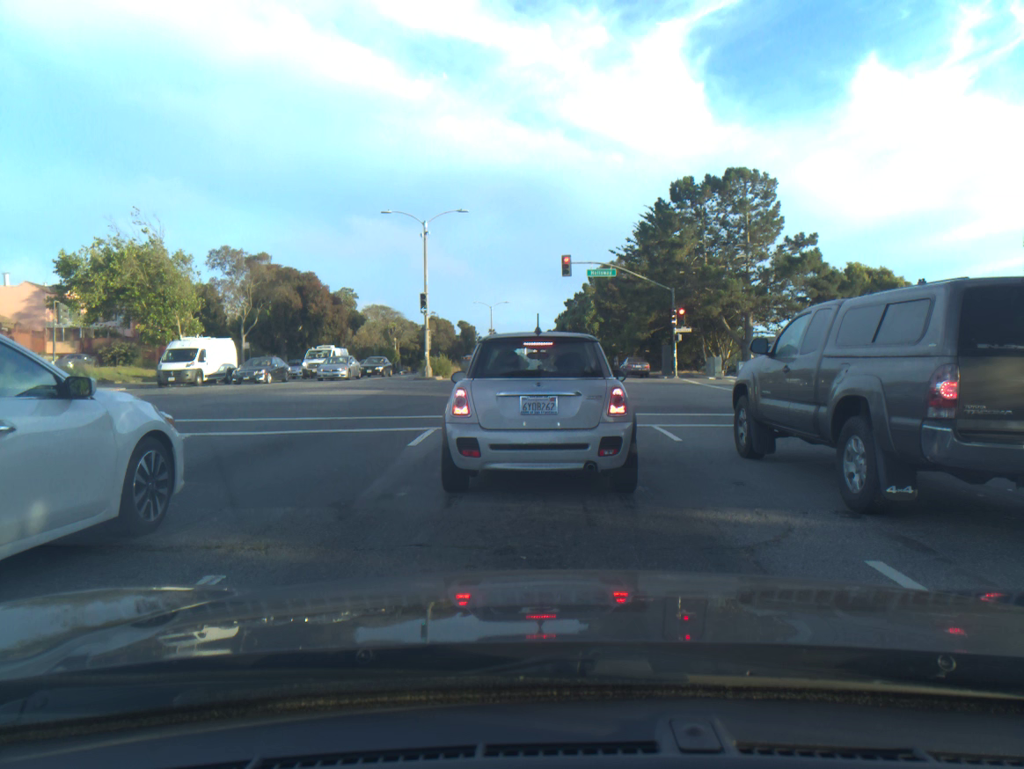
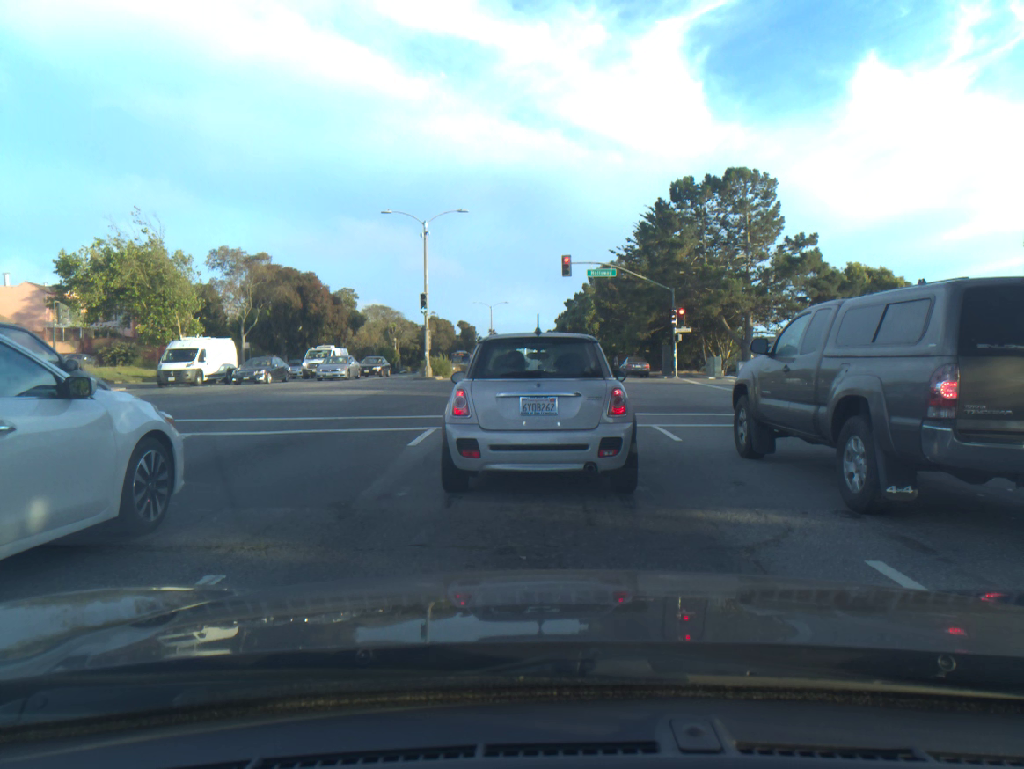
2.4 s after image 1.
(0.0, 0.0) m; 0°
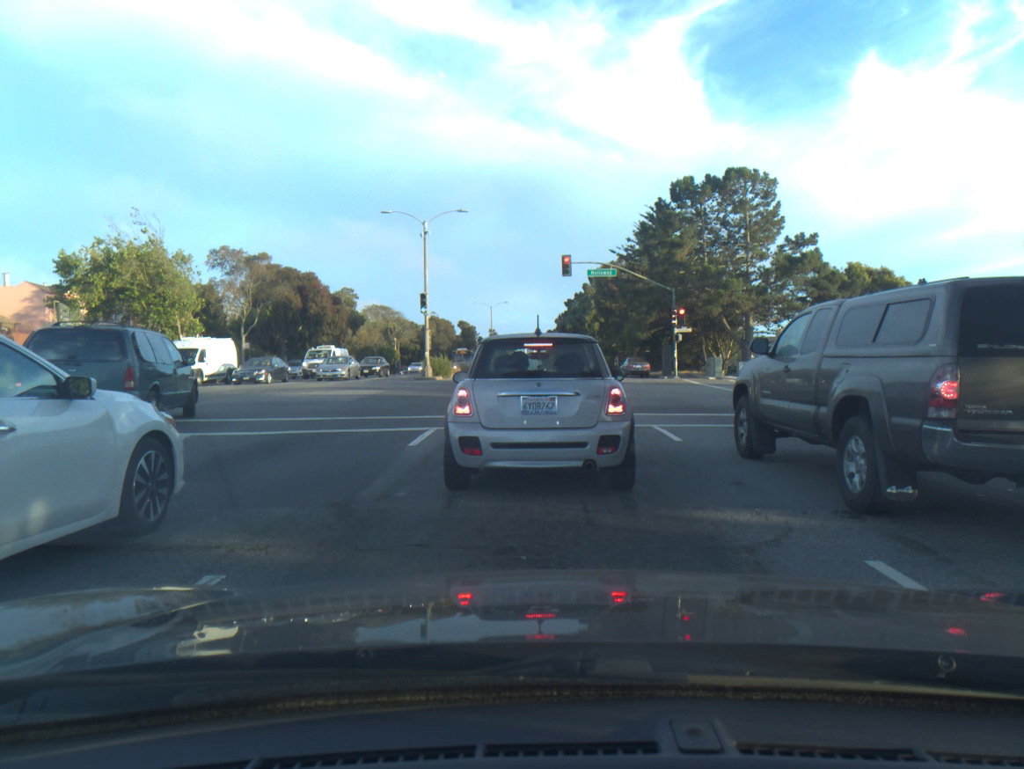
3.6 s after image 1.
(0.0, 0.0) m; 0°
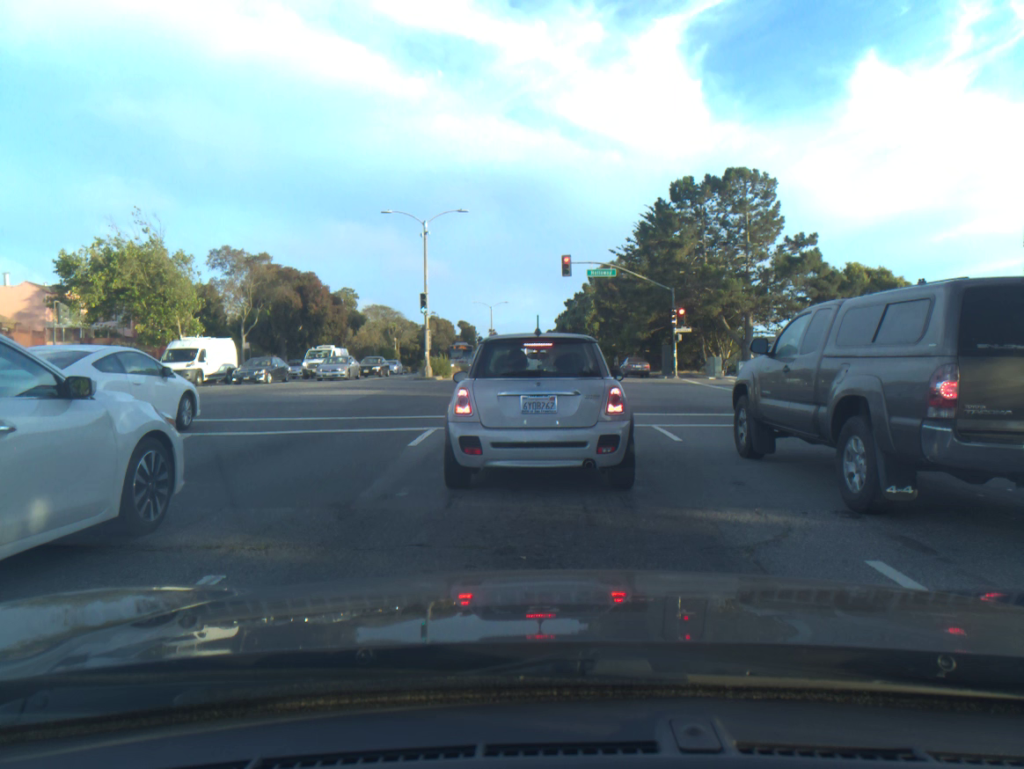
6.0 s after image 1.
(0.0, 0.0) m; 0°
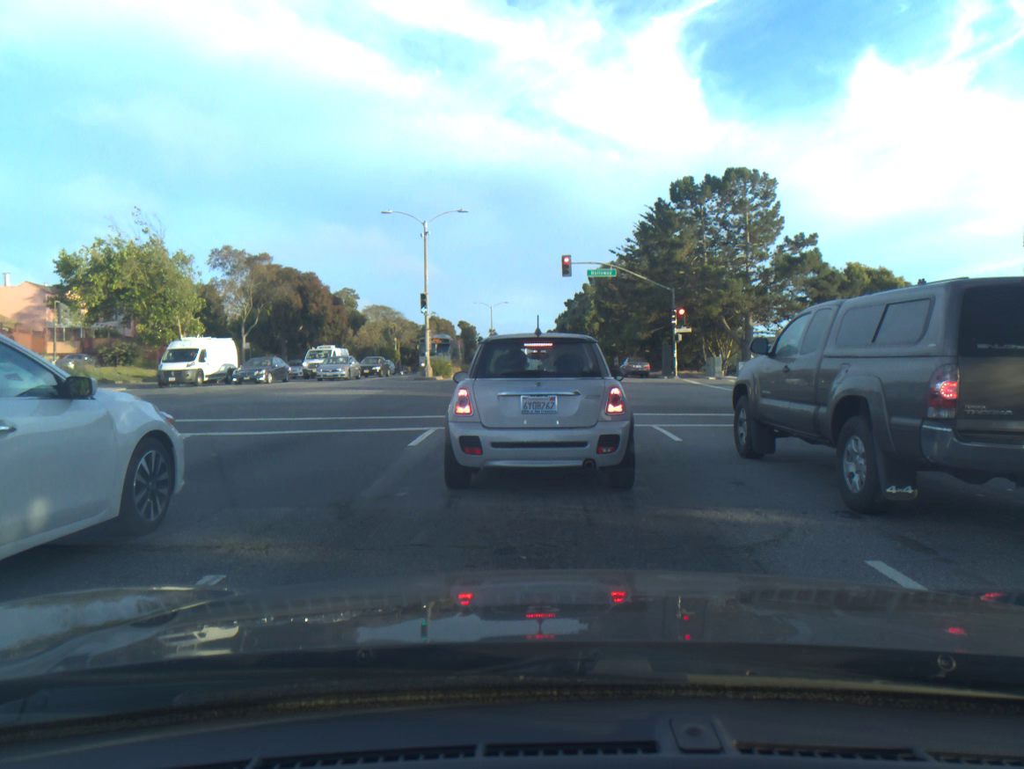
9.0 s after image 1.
(0.0, 0.0) m; 0°
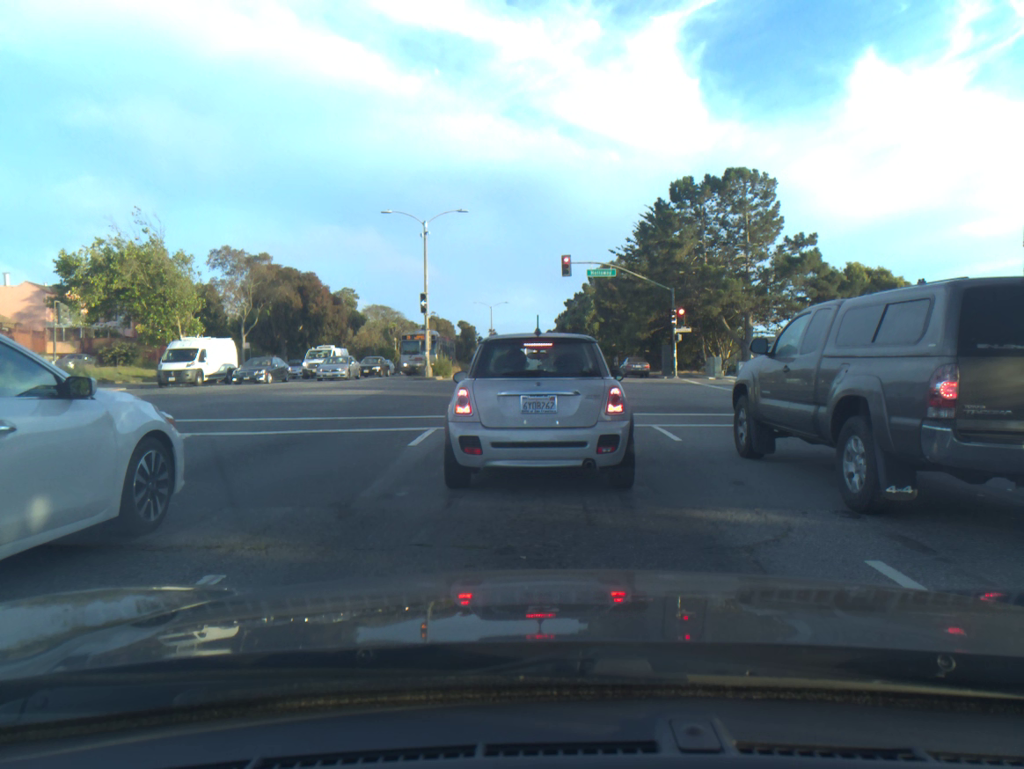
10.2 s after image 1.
(0.0, 0.0) m; 0°
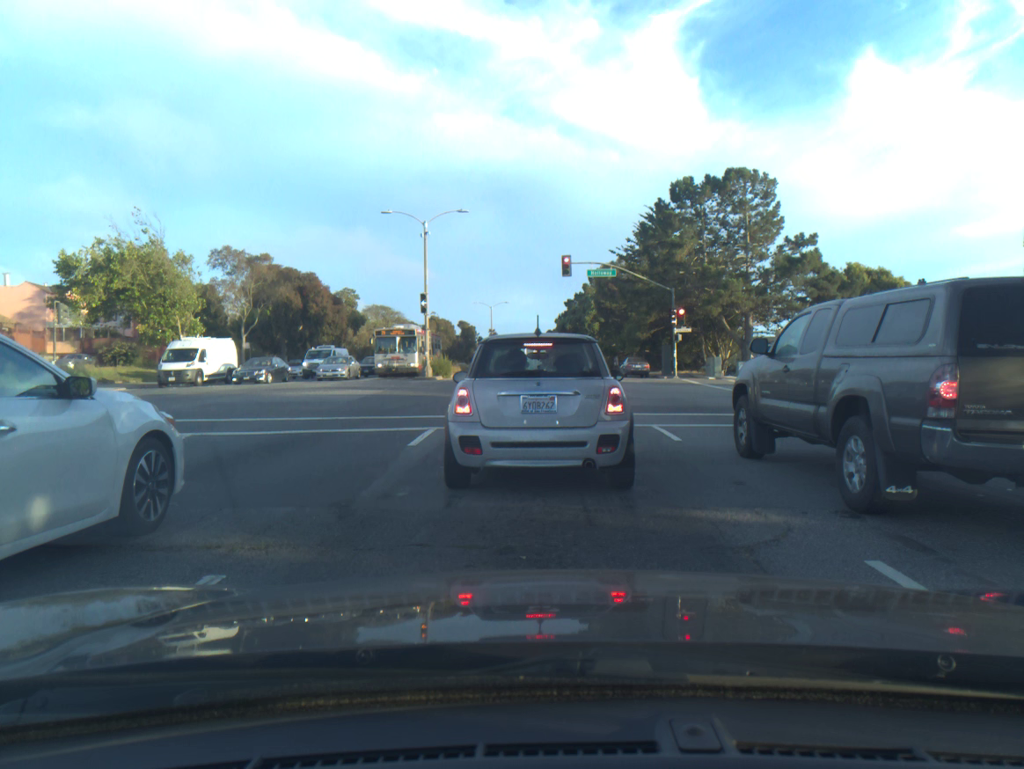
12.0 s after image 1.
(0.0, 0.0) m; 0°
